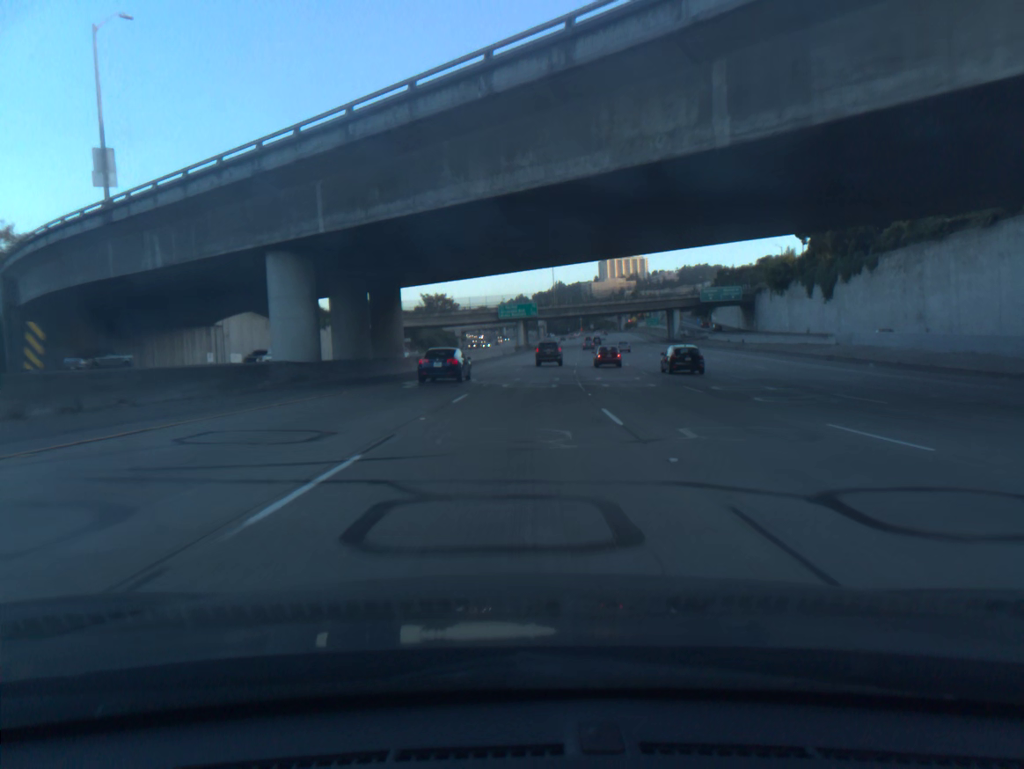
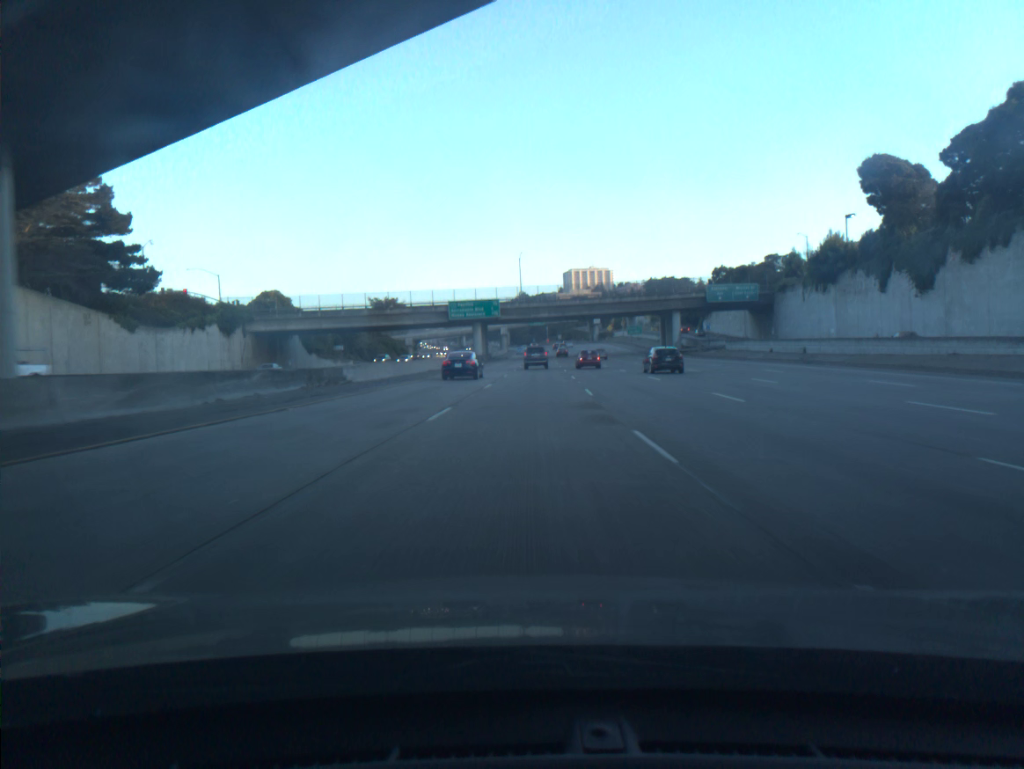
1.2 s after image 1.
(+0.9, +34.1) m; +3°
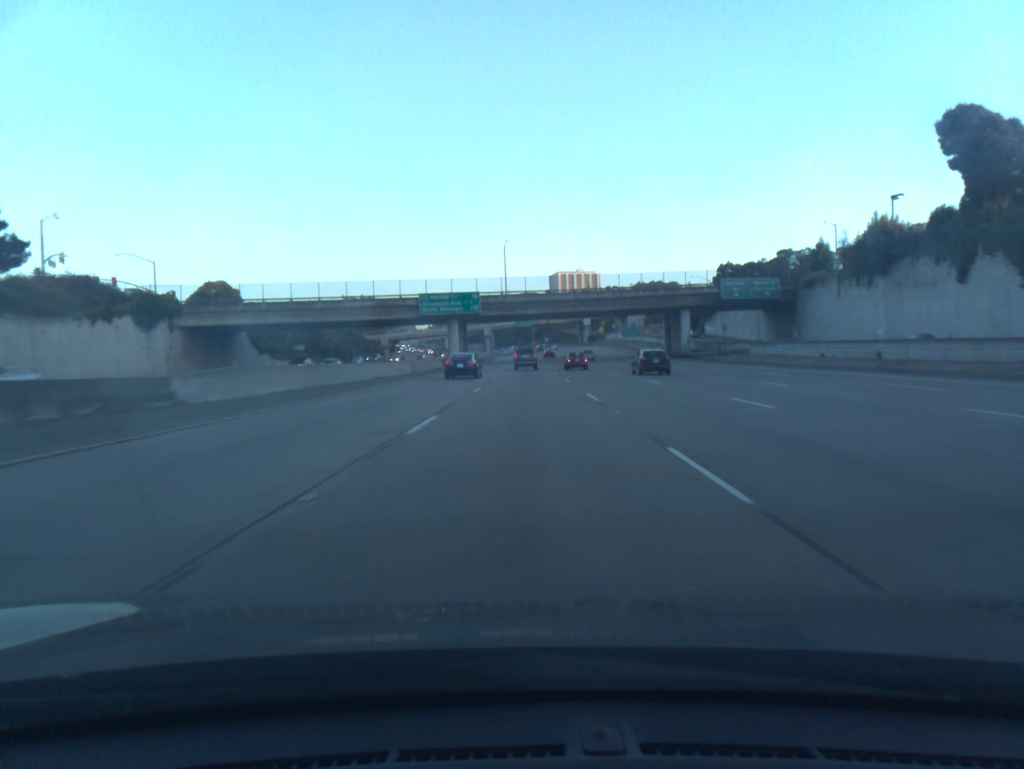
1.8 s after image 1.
(+0.2, +17.2) m; +1°
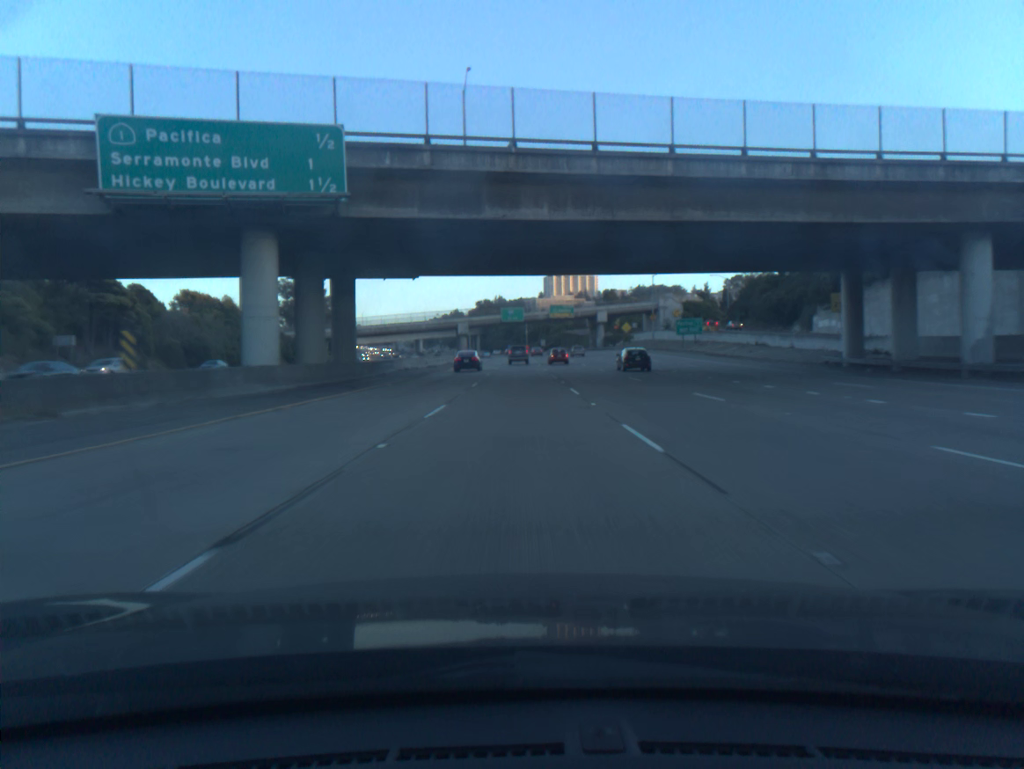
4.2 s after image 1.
(+0.8, +69.4) m; +1°
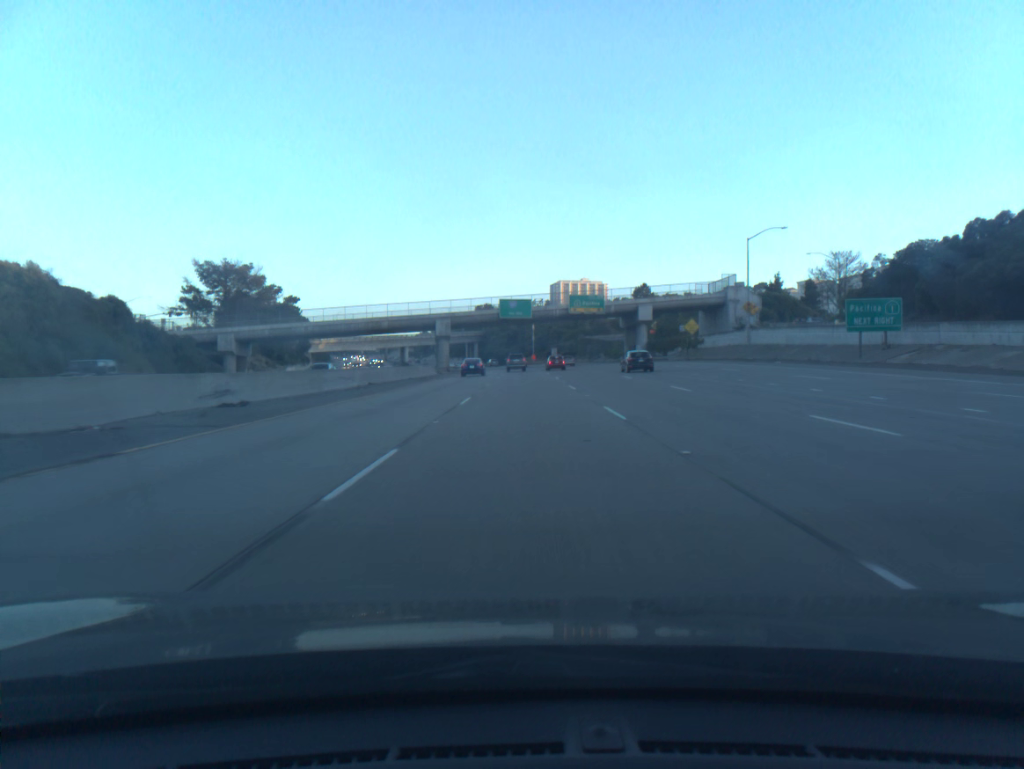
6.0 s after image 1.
(-0.2, +53.0) m; 0°
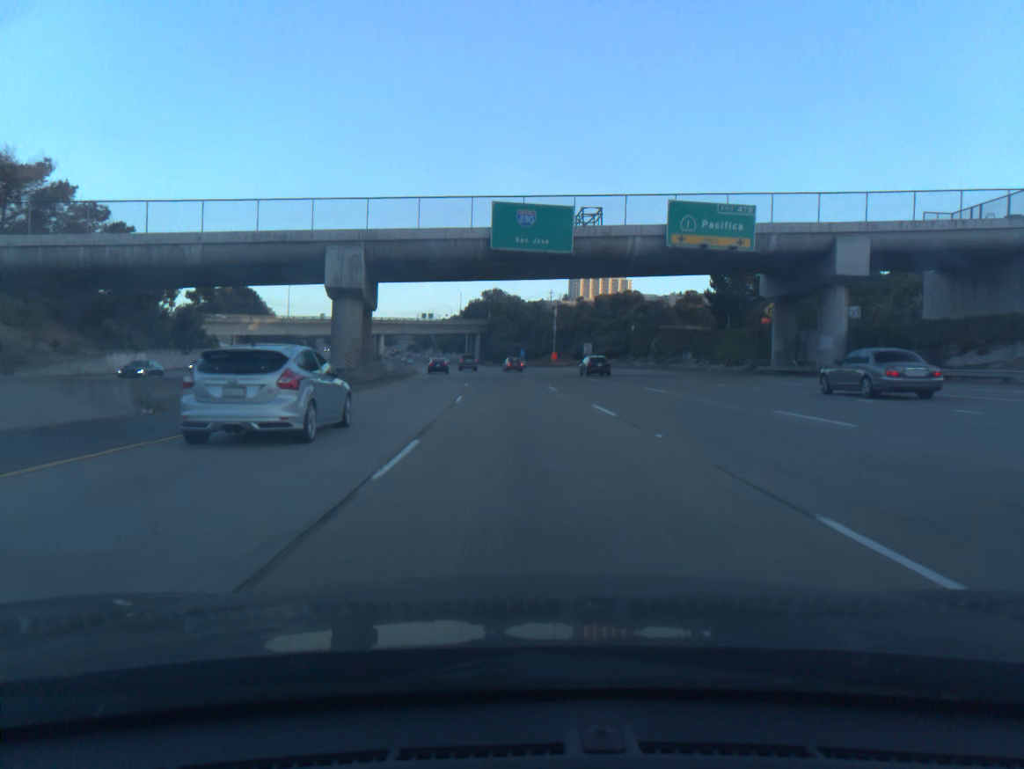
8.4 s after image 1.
(-0.3, +71.6) m; -1°
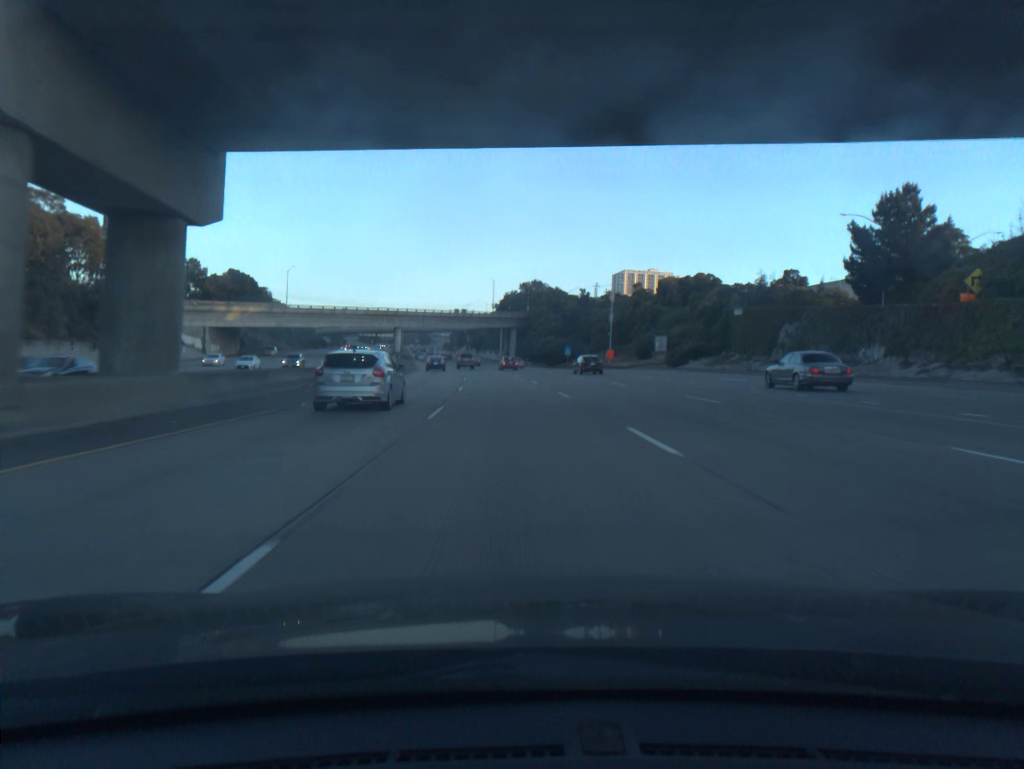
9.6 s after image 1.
(-0.8, +36.0) m; -3°
